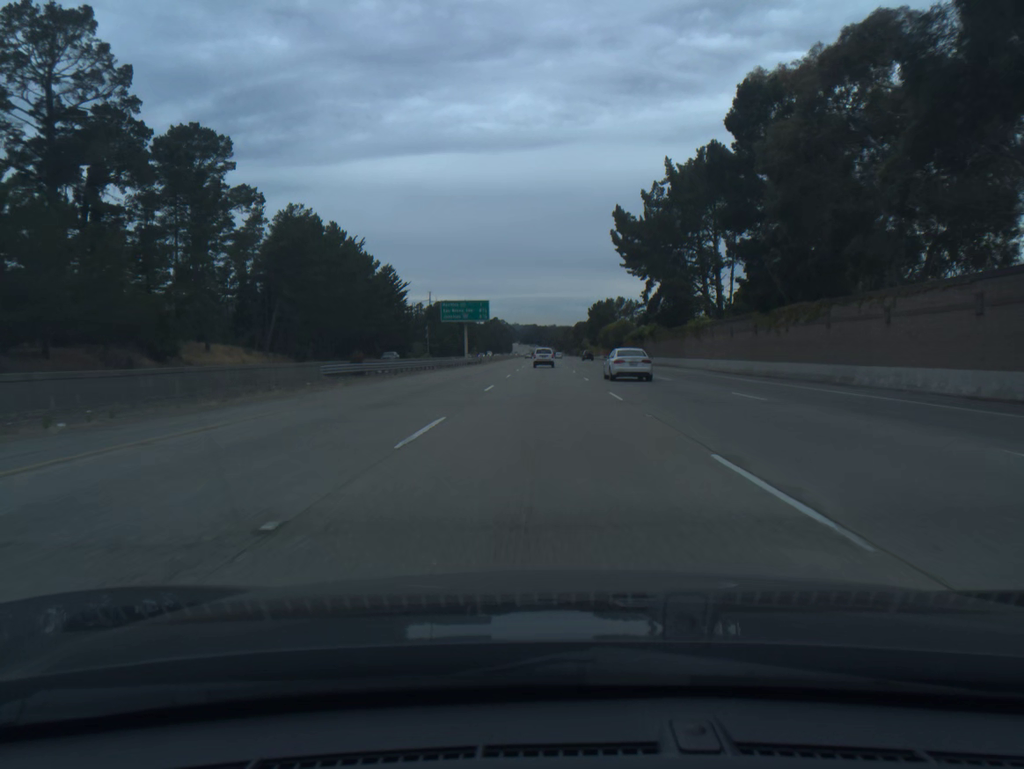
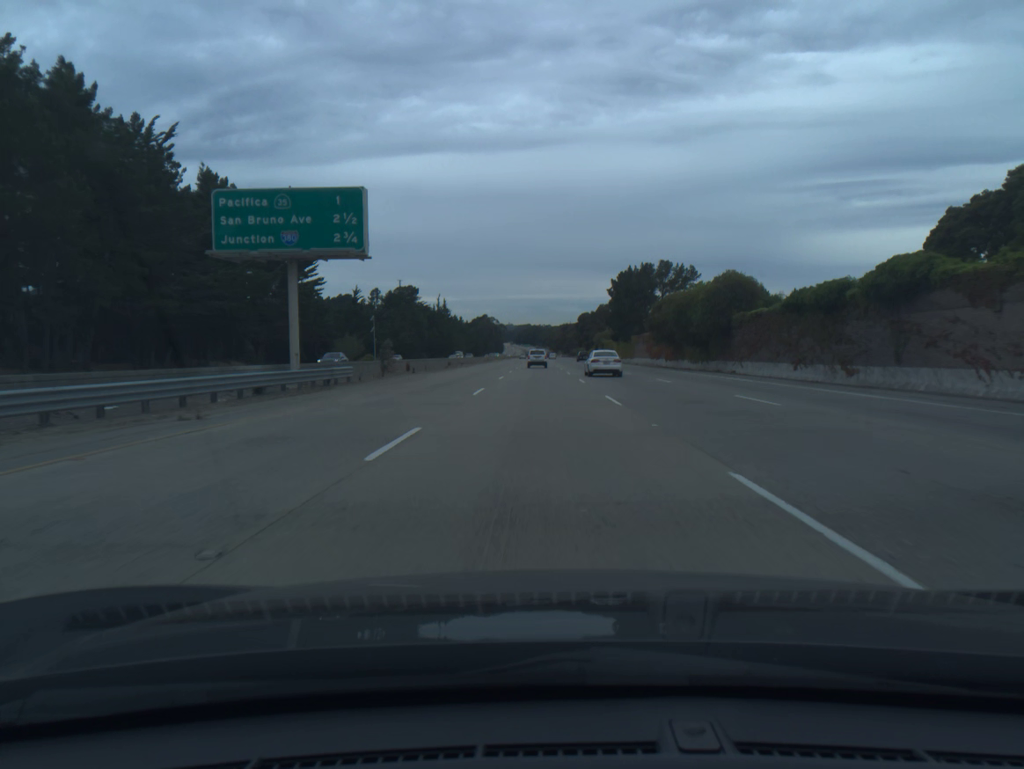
(+0.4, +74.5) m; +1°
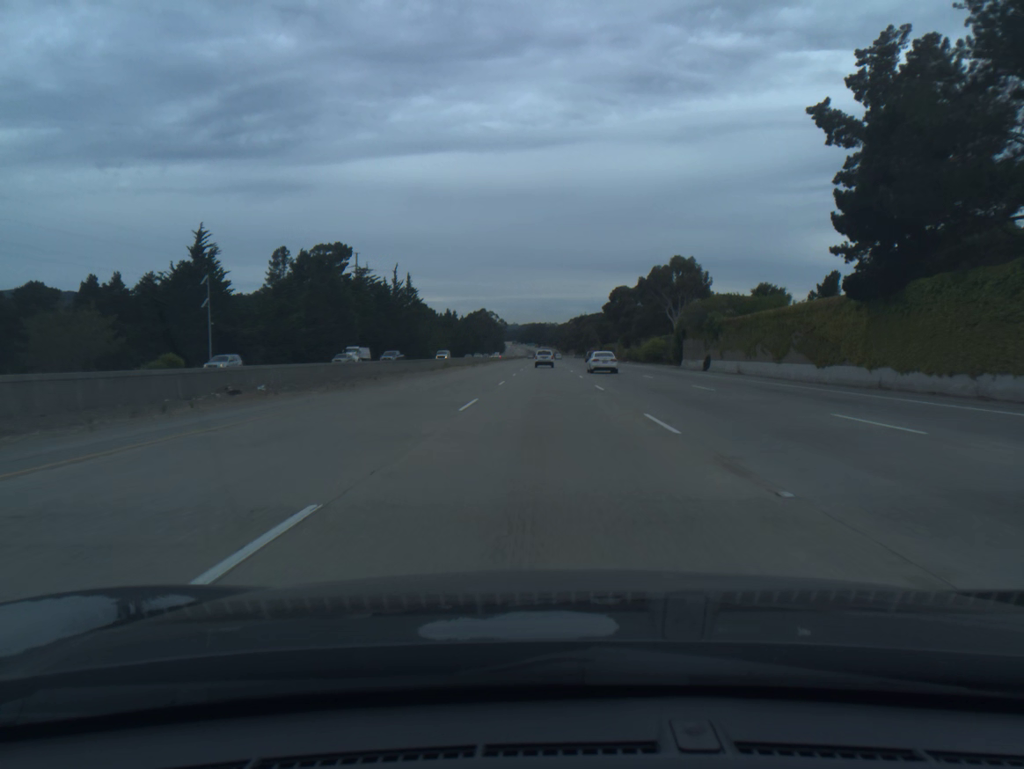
(-0.7, +94.4) m; -1°
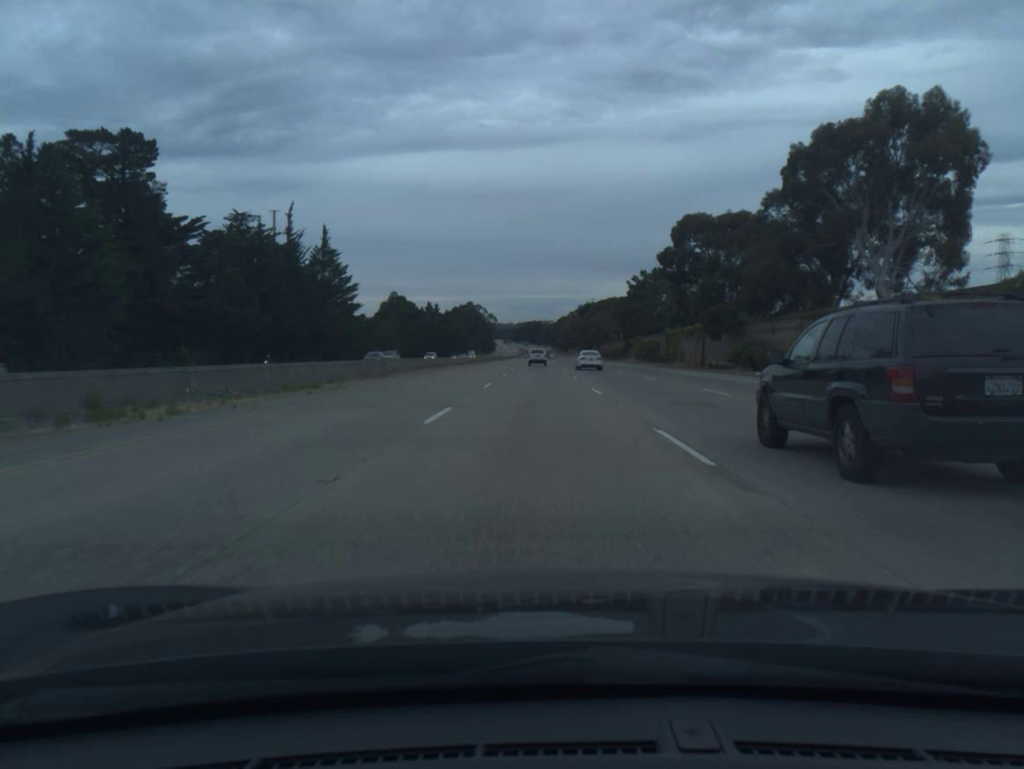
(+0.4, +76.4) m; 0°
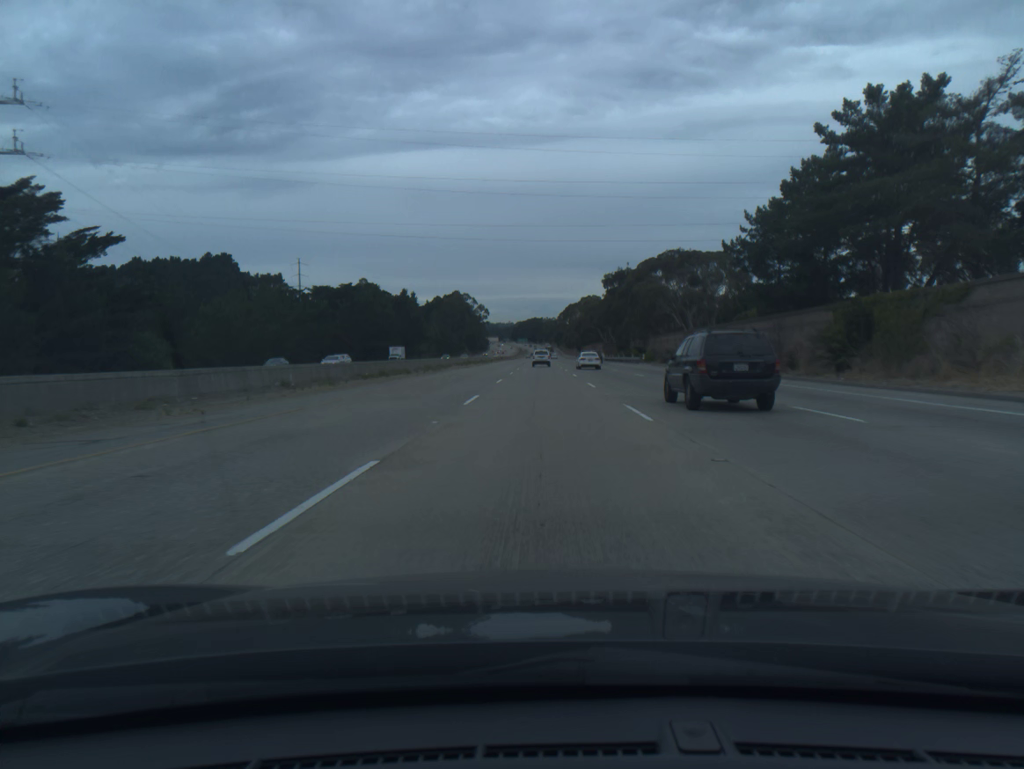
(-0.5, +96.6) m; 0°
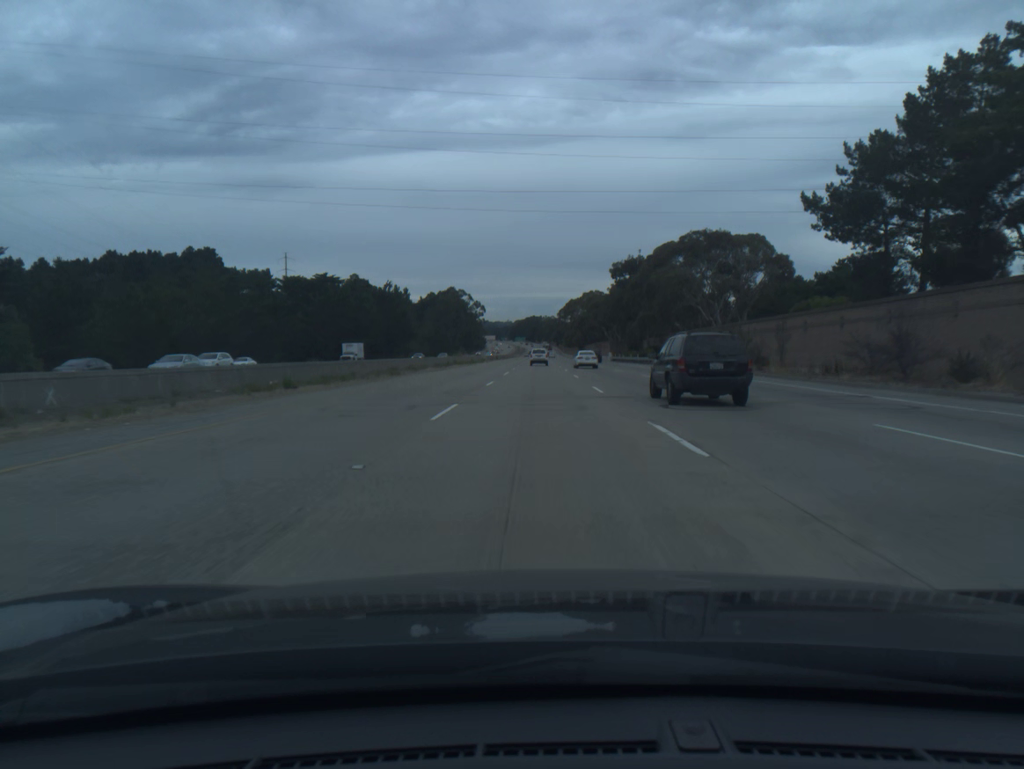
(0.0, +19.5) m; 0°
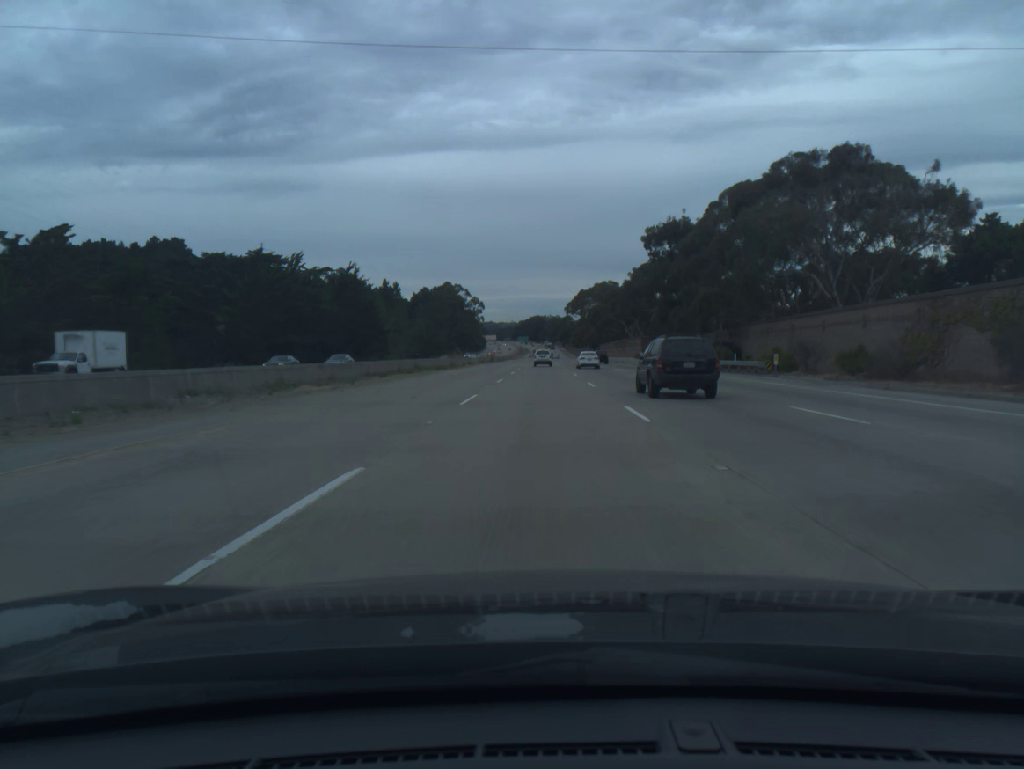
(0.0, +39.1) m; 0°
